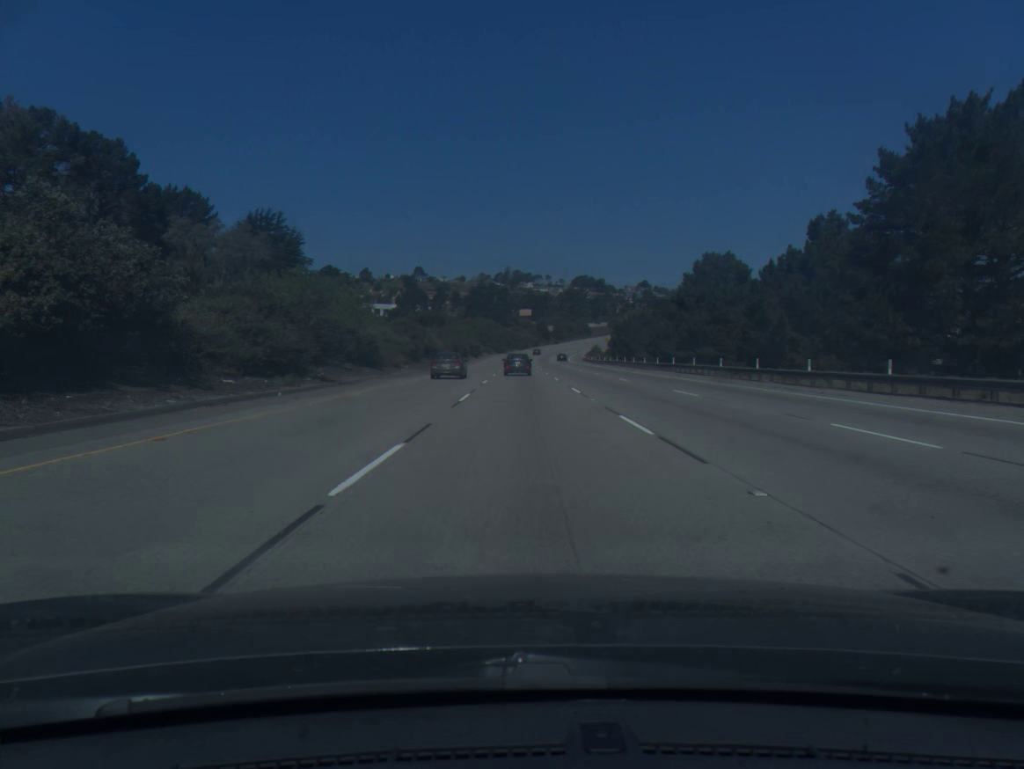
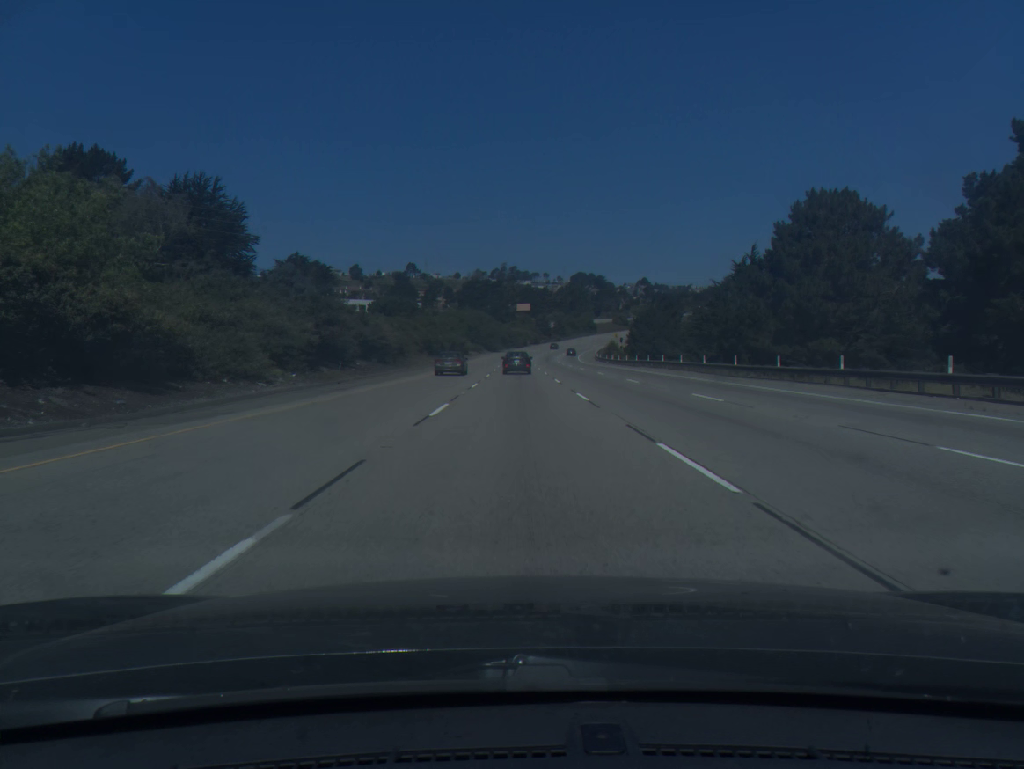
(+0.1, +34.6) m; 0°
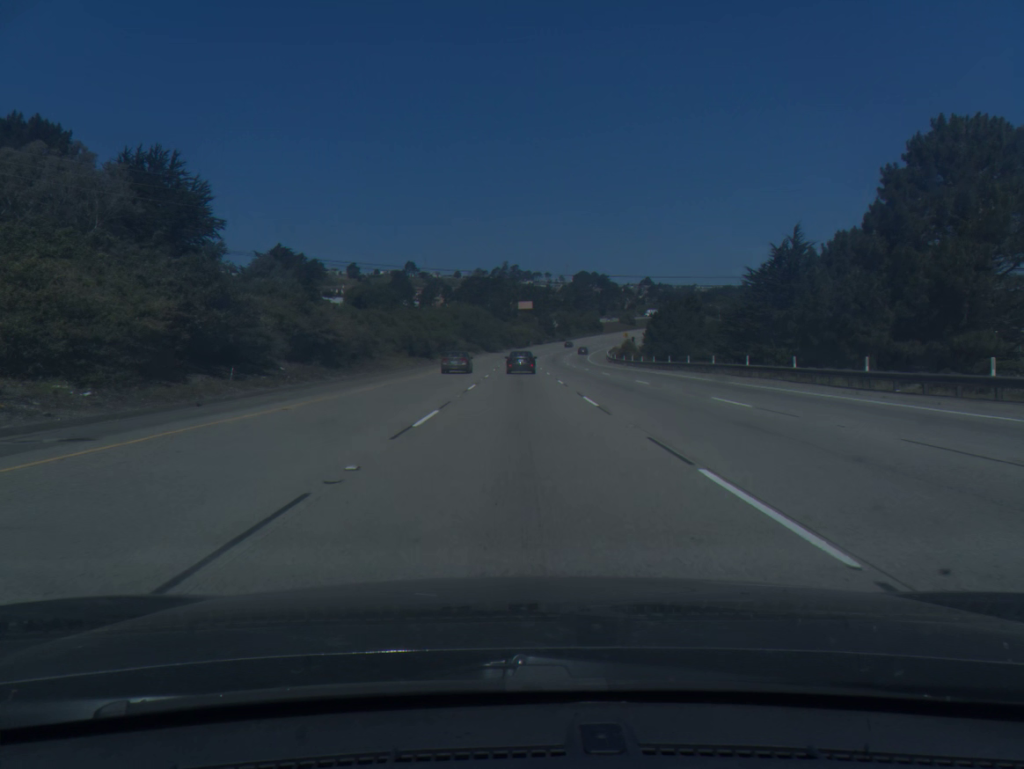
(0.0, +17.1) m; 0°
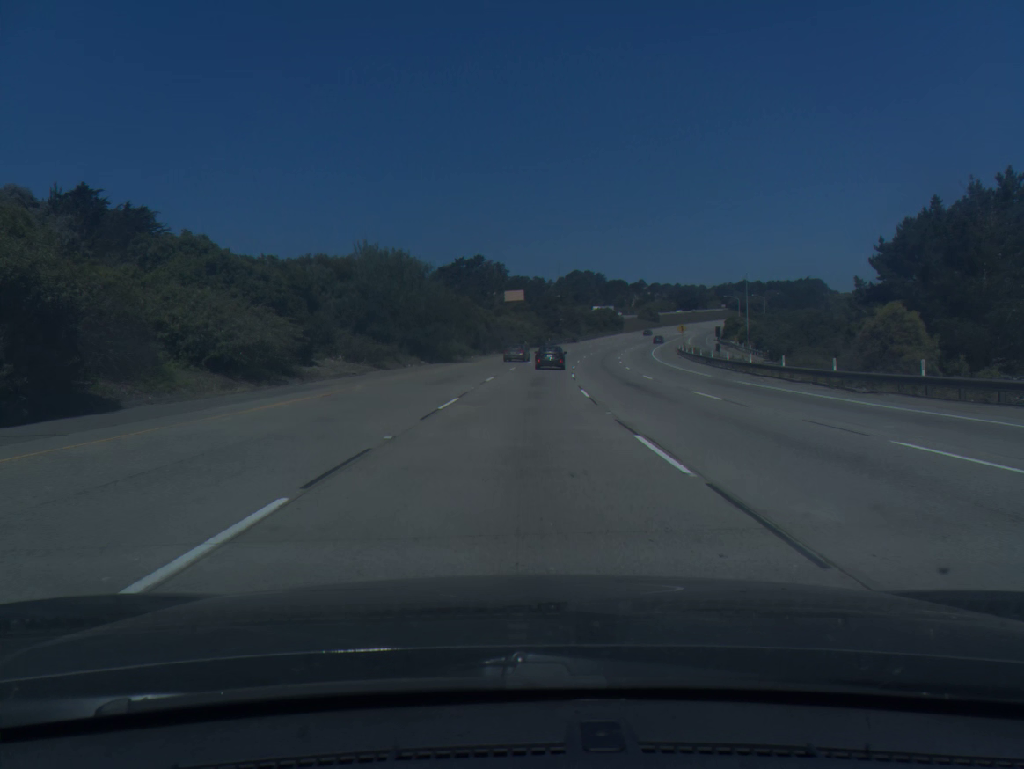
(+0.1, +84.0) m; +1°
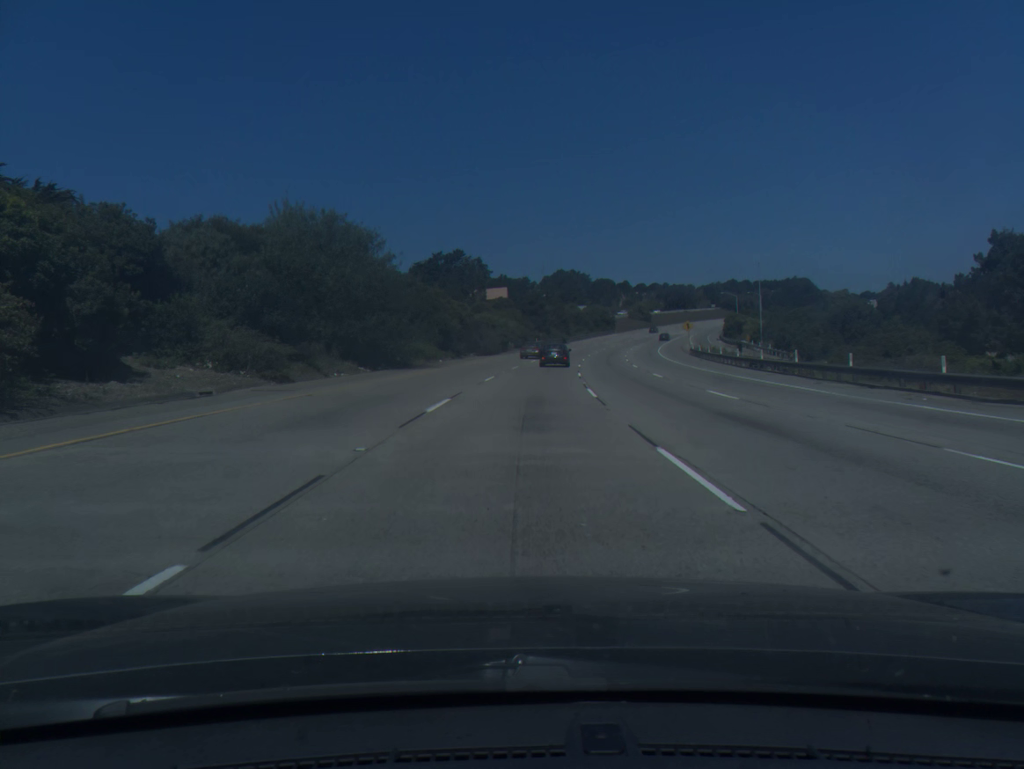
(+0.1, +16.6) m; +1°
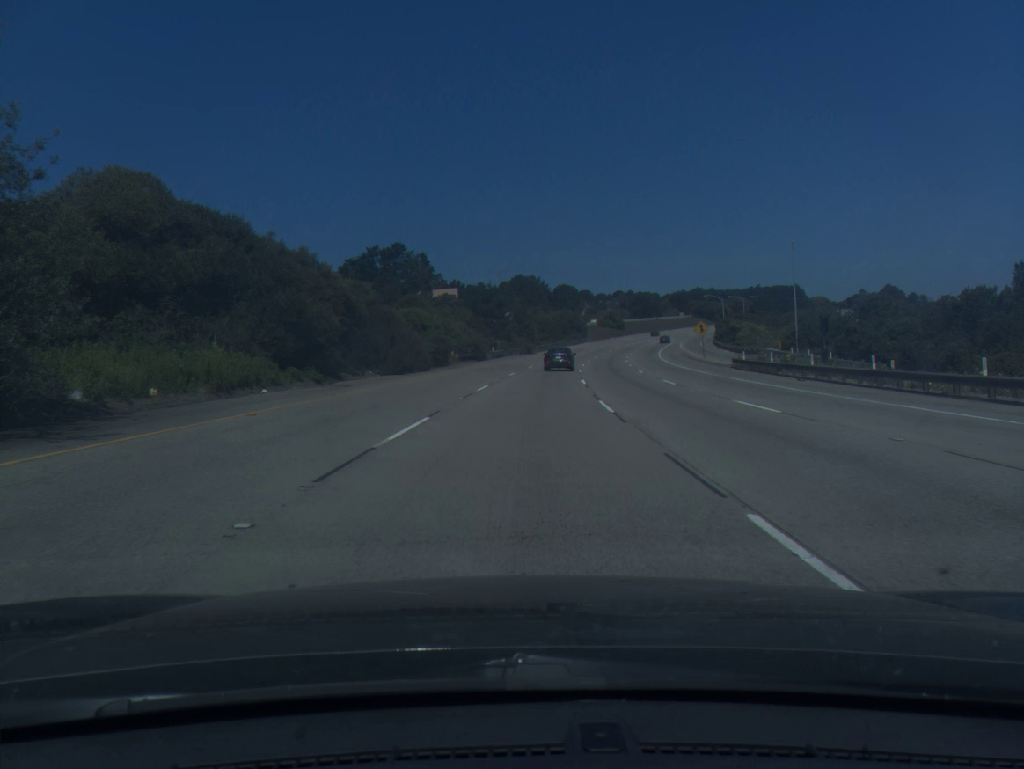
(+0.9, +32.9) m; +3°
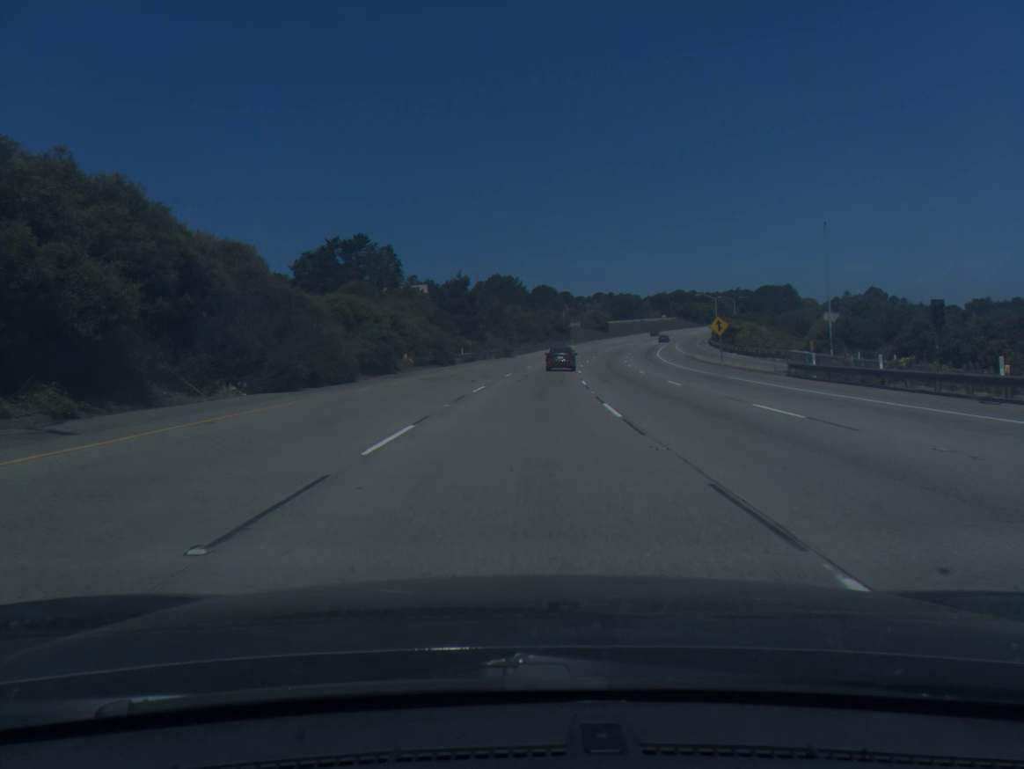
(+0.2, +16.3) m; +2°
